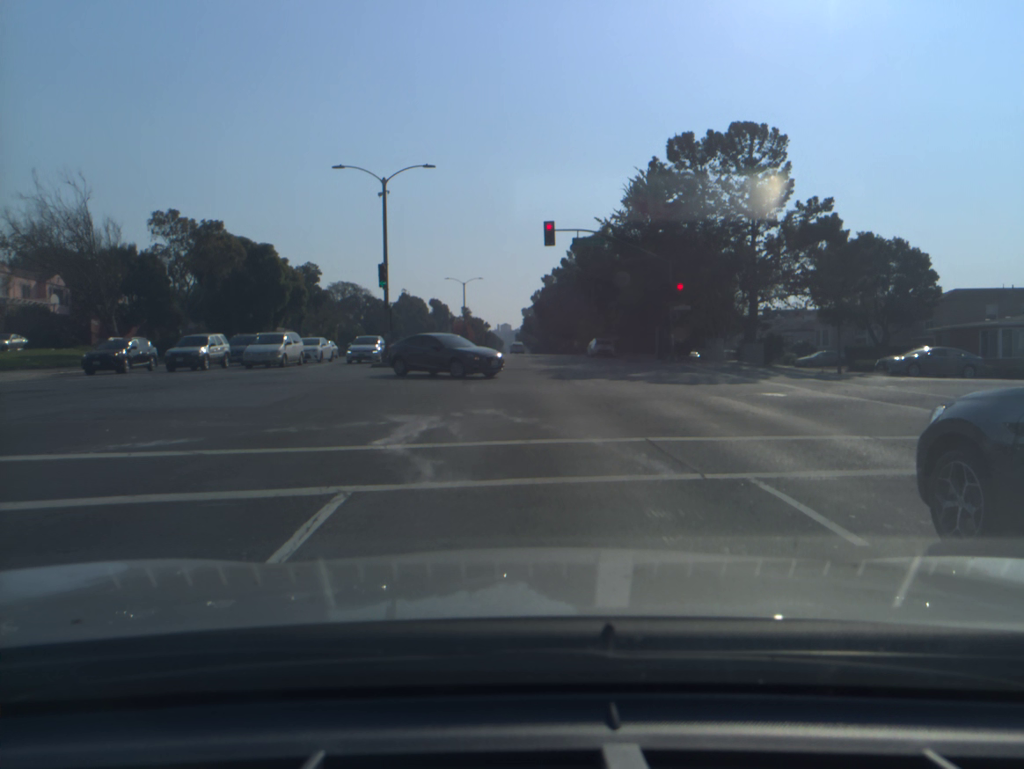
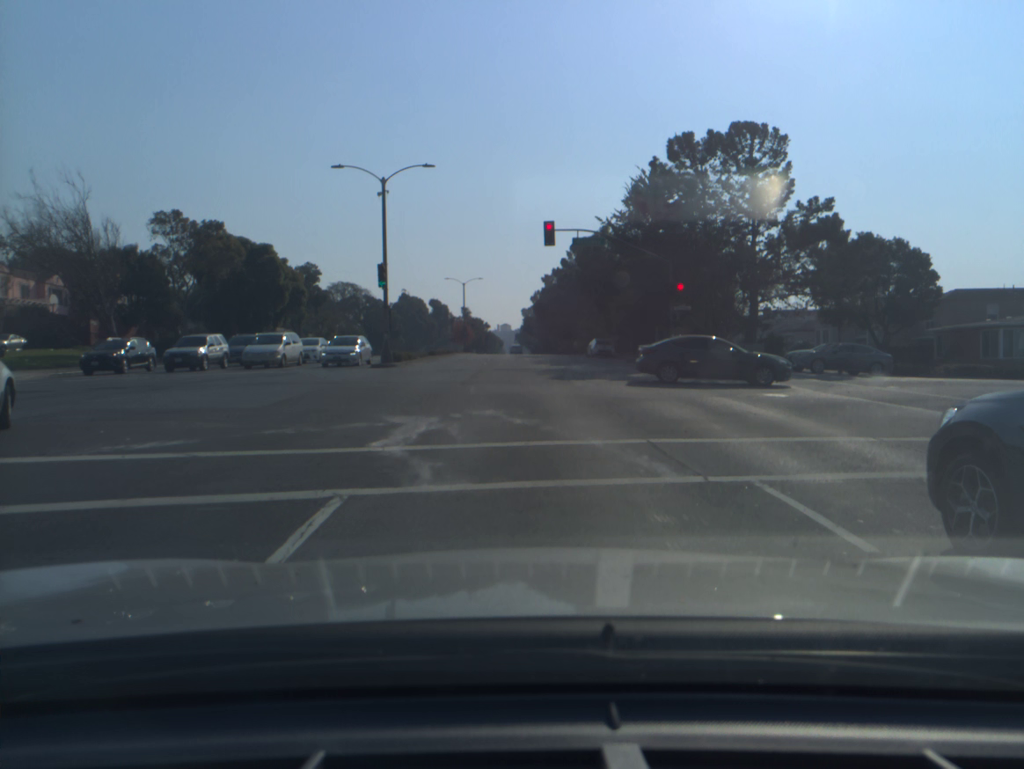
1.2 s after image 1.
(0.0, +0.1) m; 0°
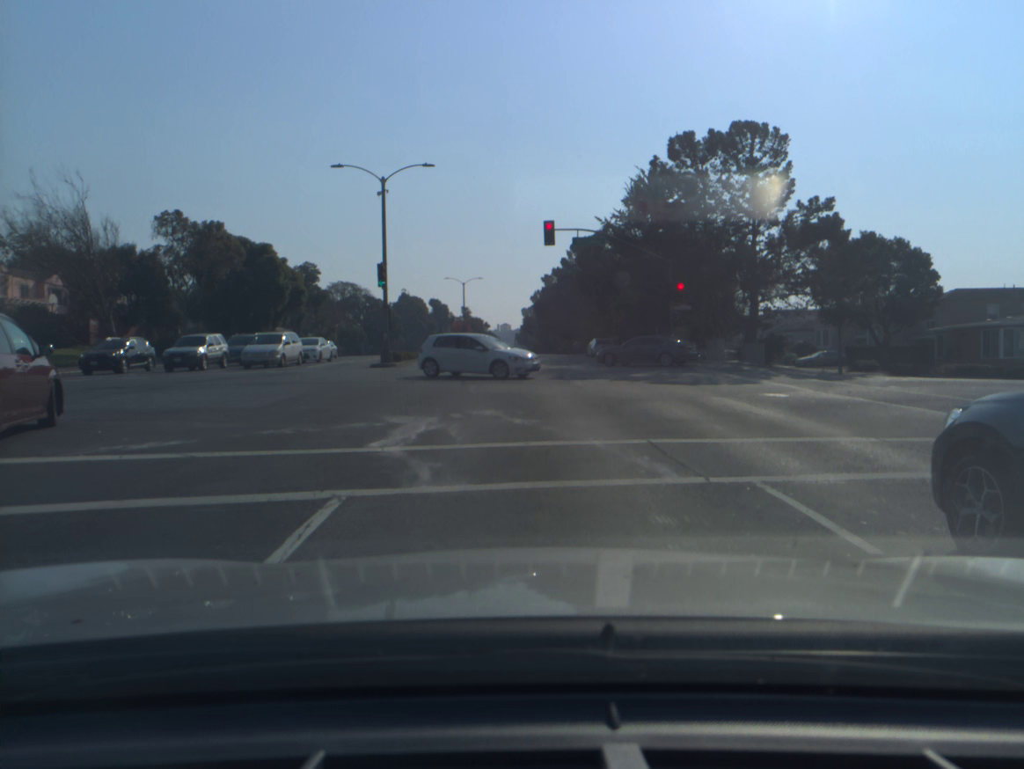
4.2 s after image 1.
(0.0, 0.0) m; 0°
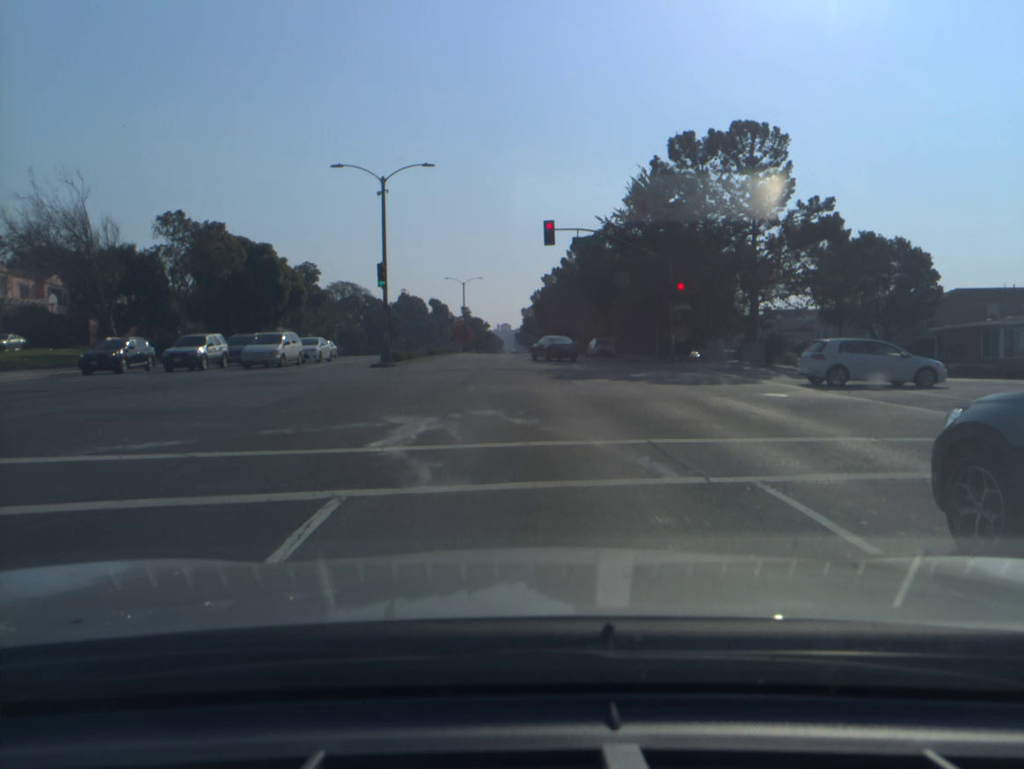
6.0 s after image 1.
(0.0, 0.0) m; 0°
